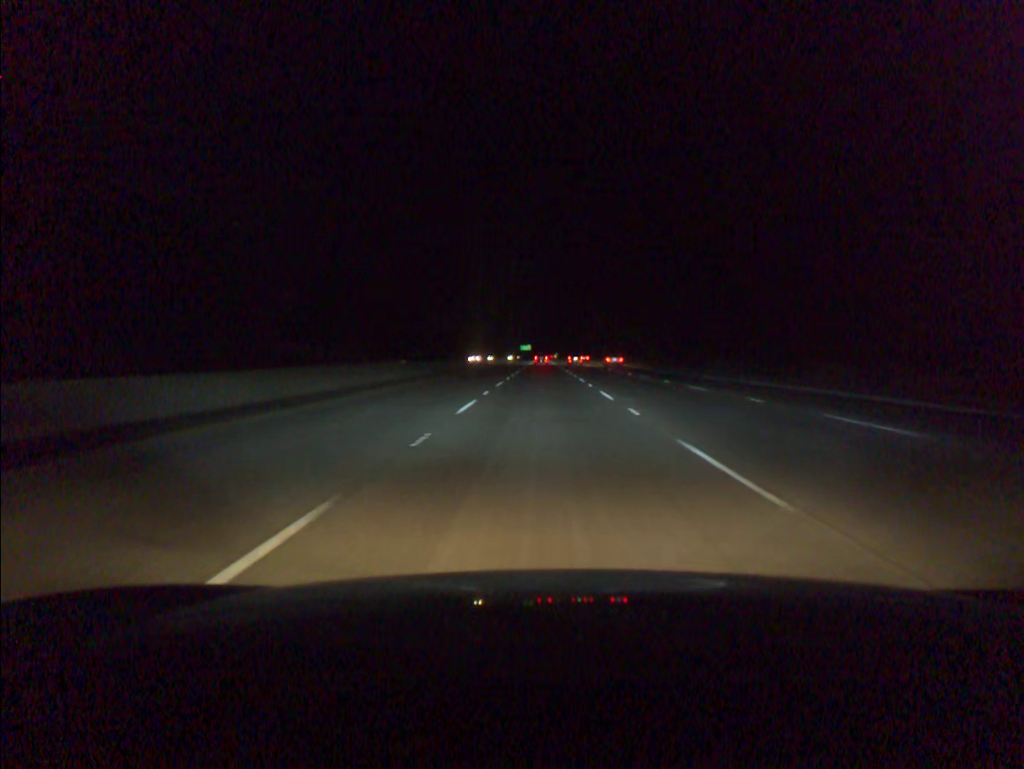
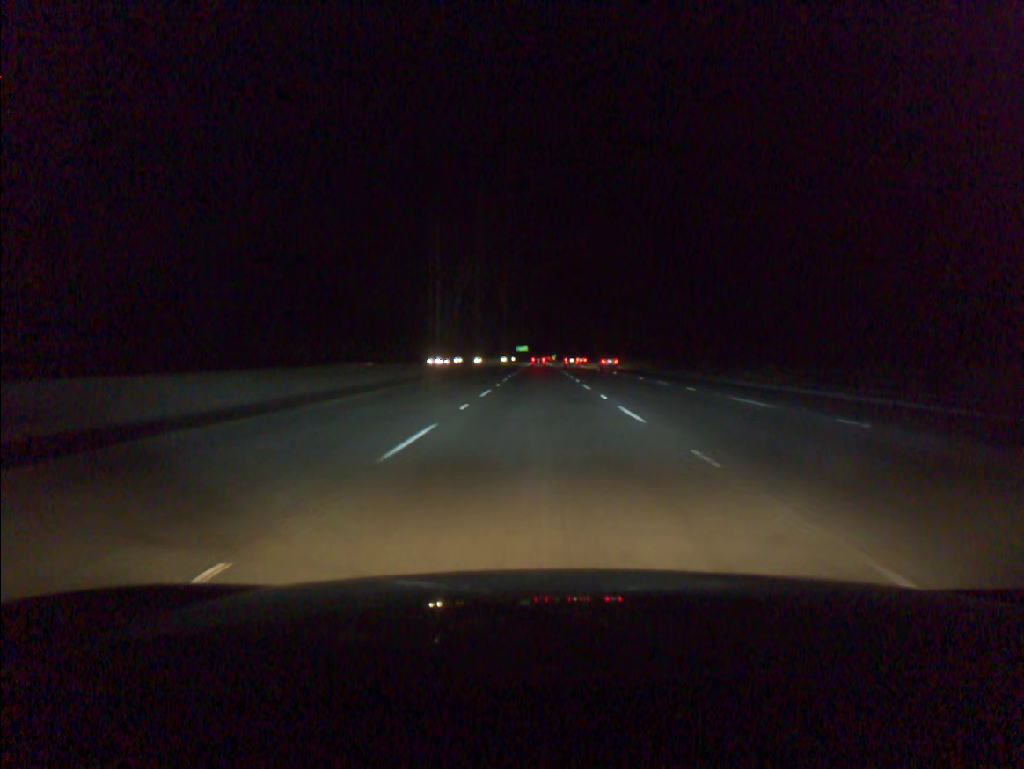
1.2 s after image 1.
(+0.1, +36.2) m; 0°
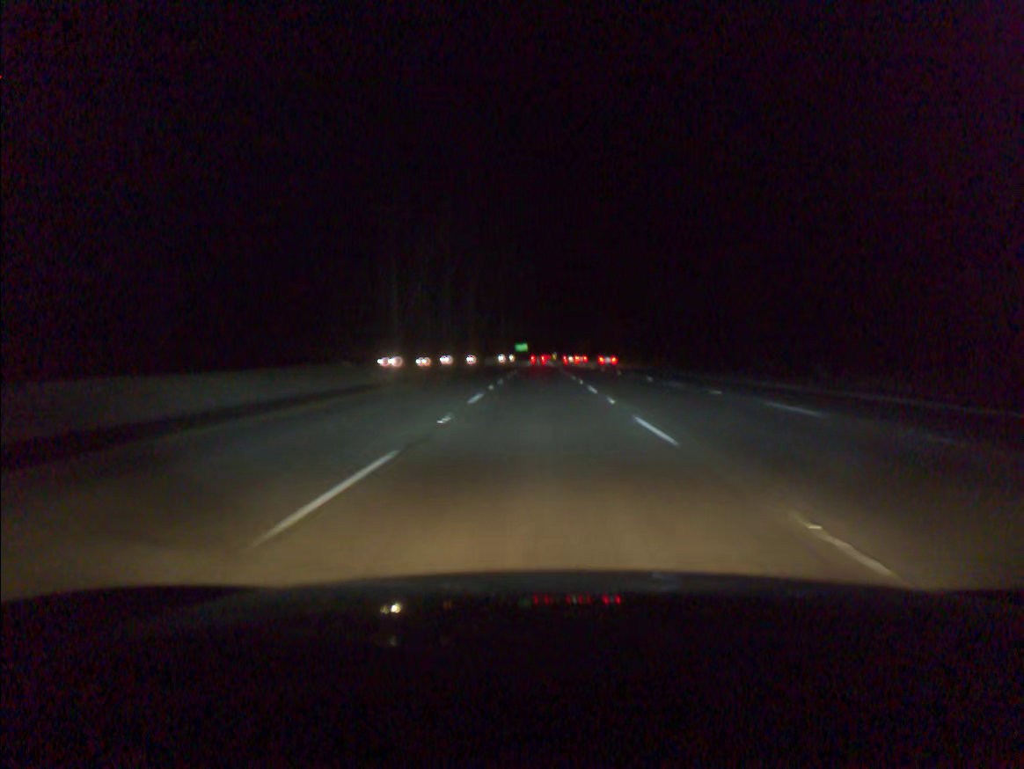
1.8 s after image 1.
(0.0, +18.1) m; 0°
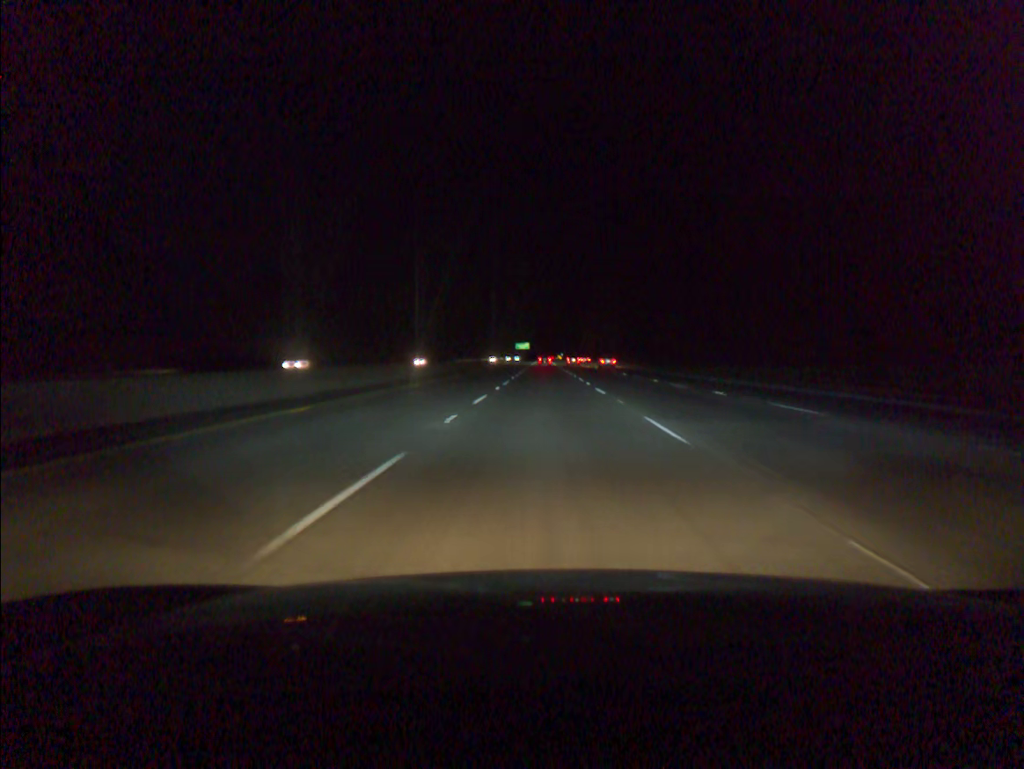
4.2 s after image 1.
(-0.2, +72.9) m; 0°
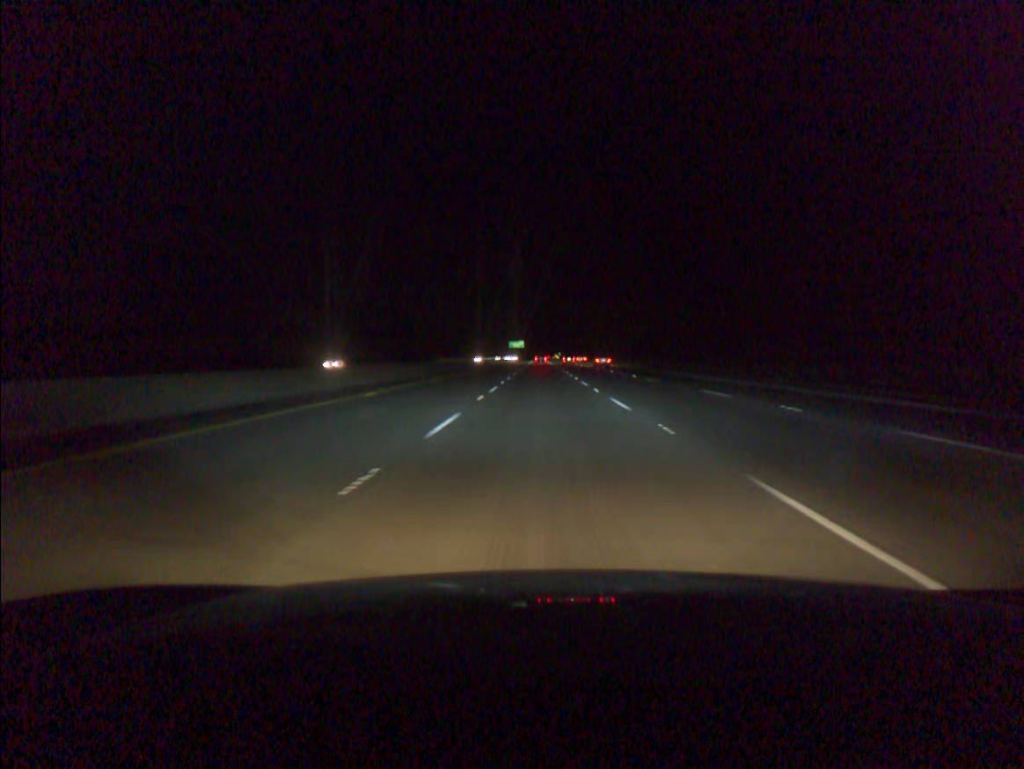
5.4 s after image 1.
(+0.1, +36.5) m; 0°
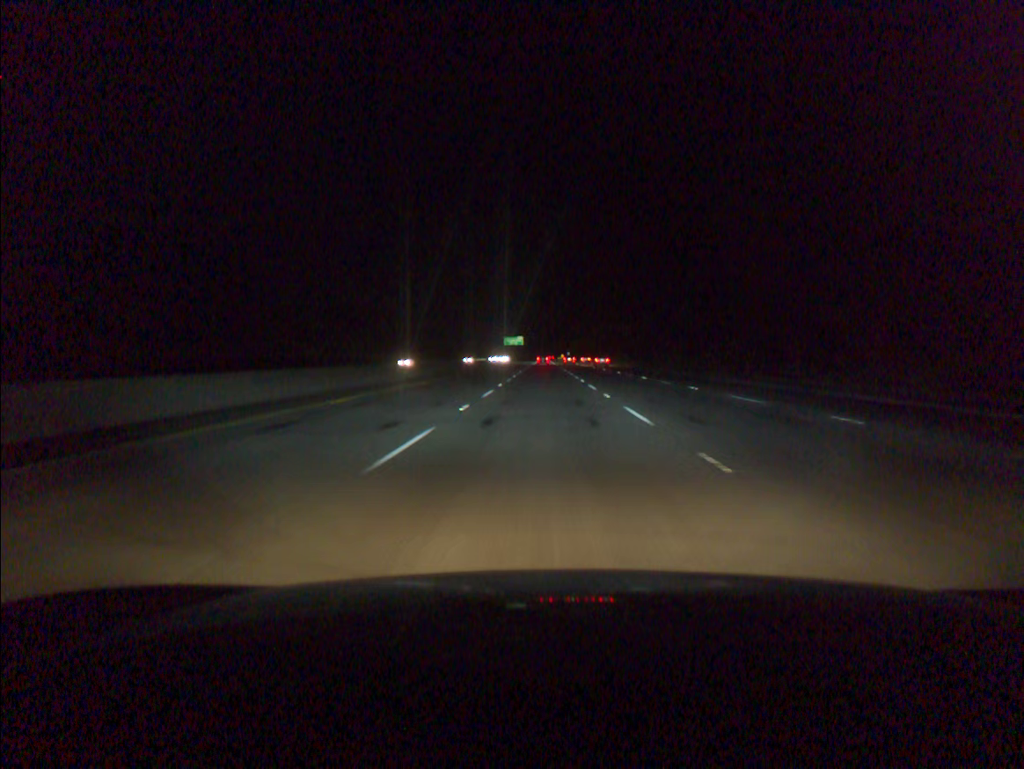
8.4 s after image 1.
(0.0, +91.3) m; 0°
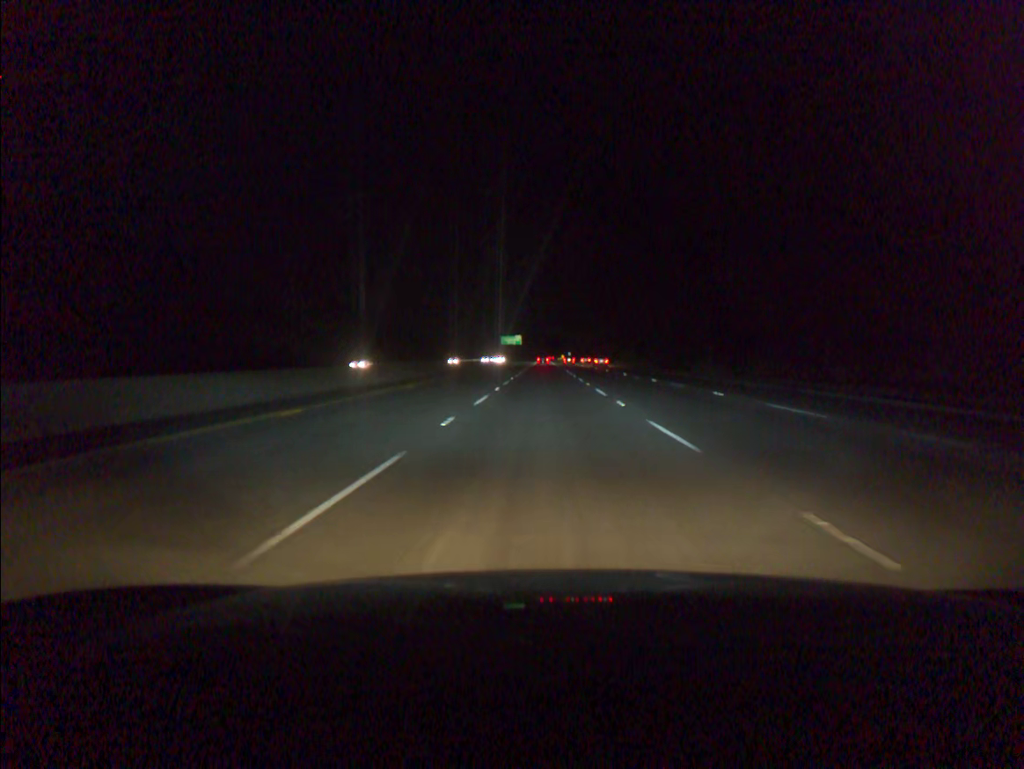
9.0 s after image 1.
(0.0, +18.3) m; 0°
